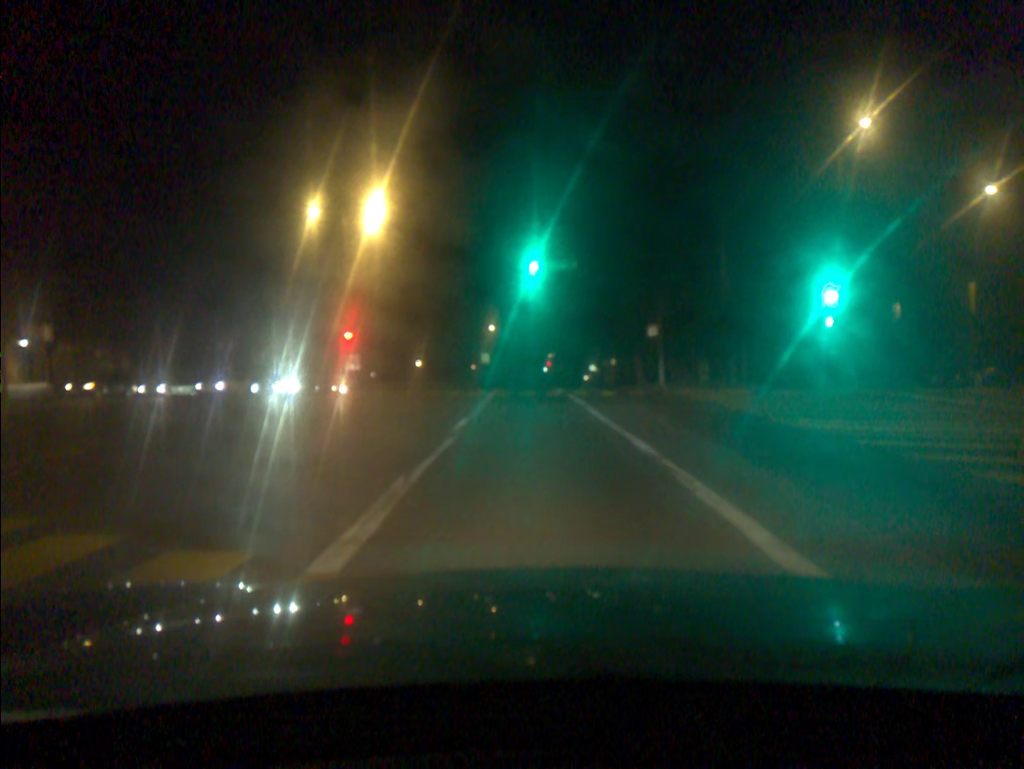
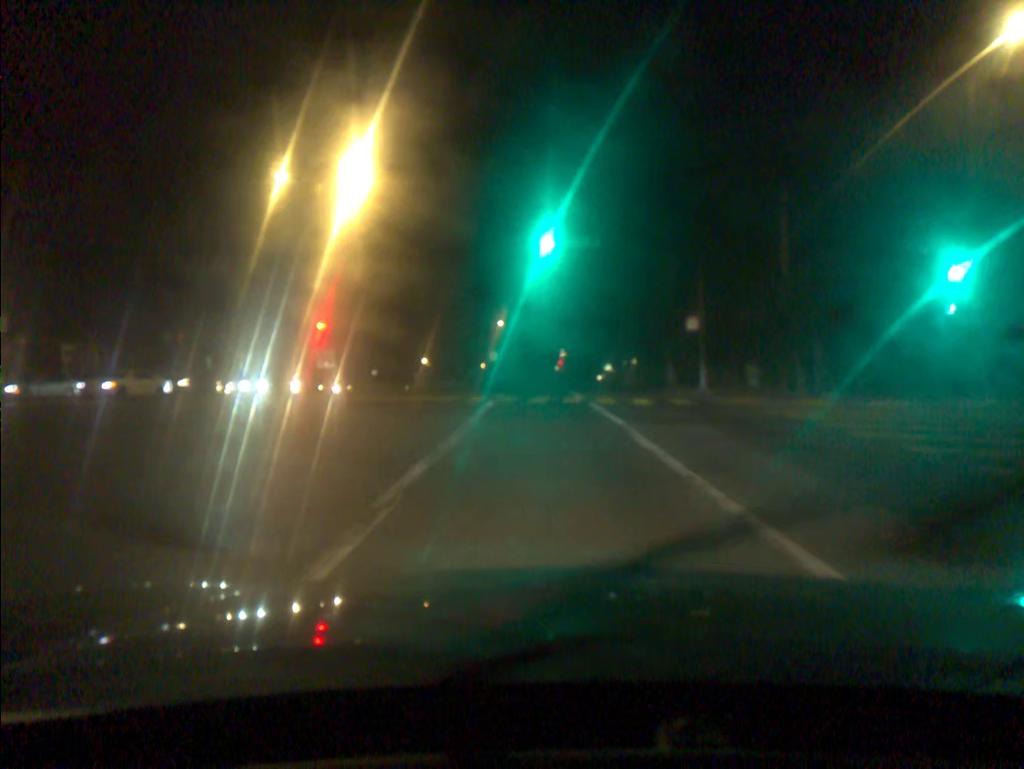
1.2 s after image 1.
(0.0, +7.1) m; 0°
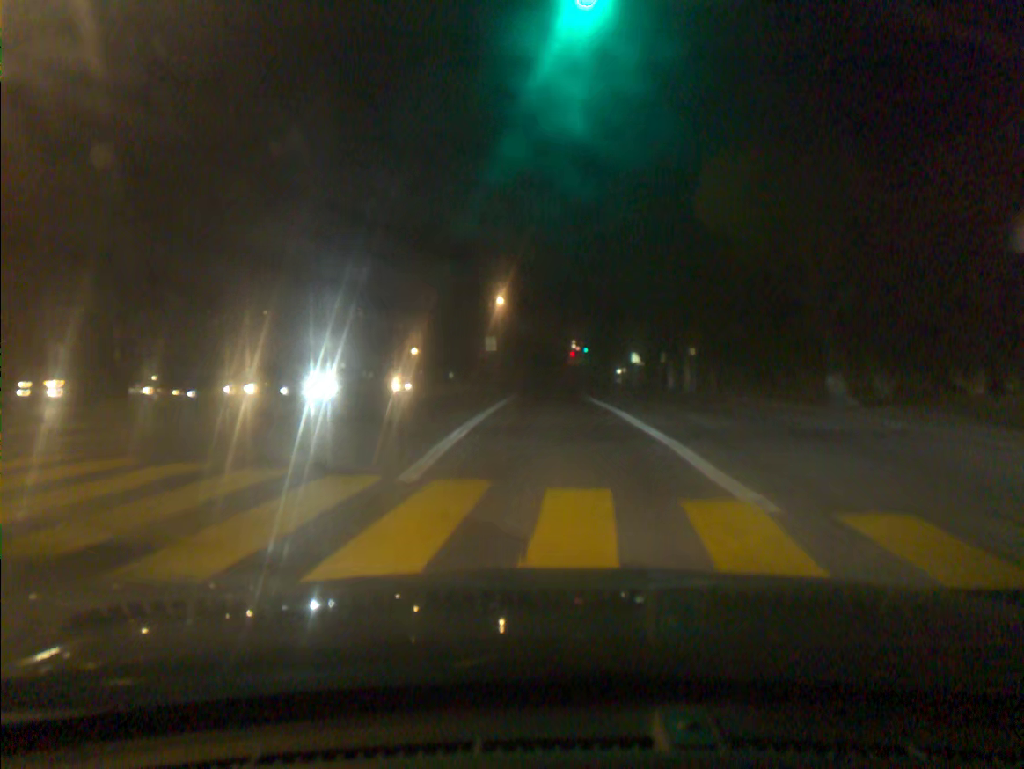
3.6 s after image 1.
(-0.2, +21.5) m; -1°
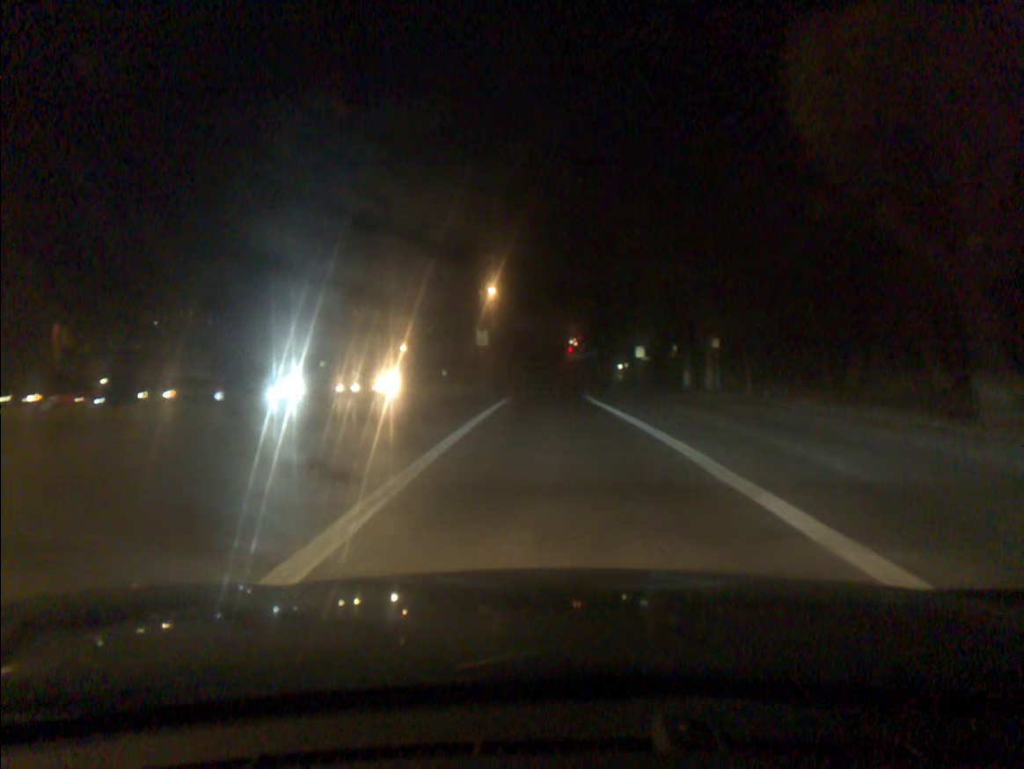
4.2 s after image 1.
(0.0, +6.7) m; 0°
